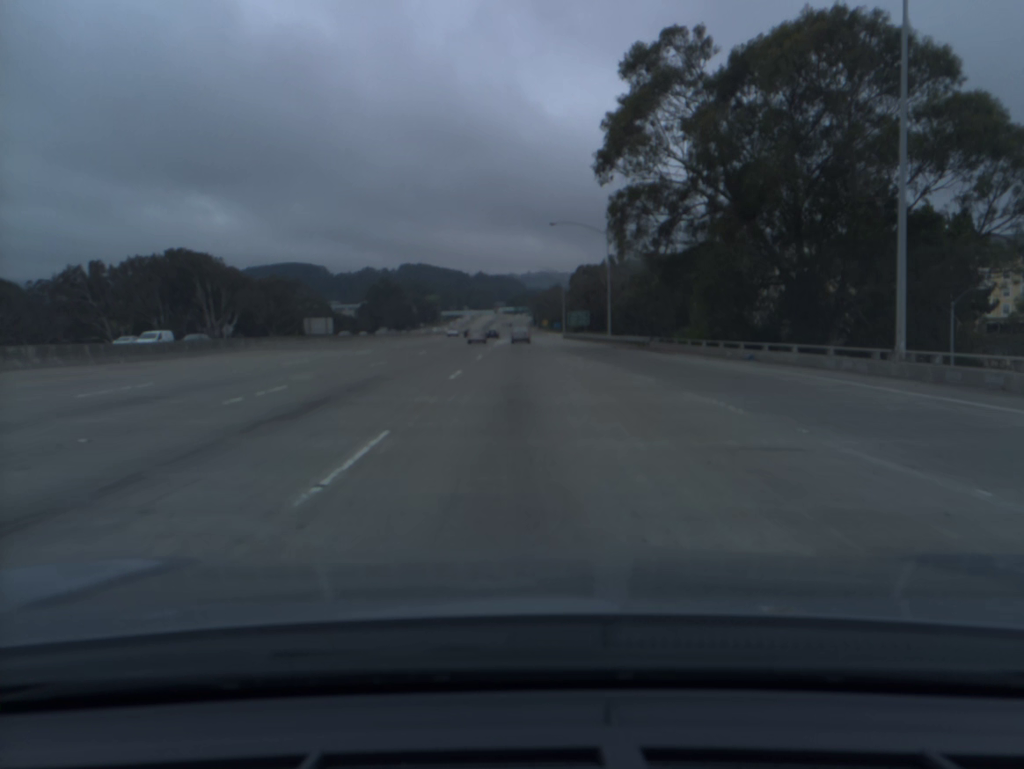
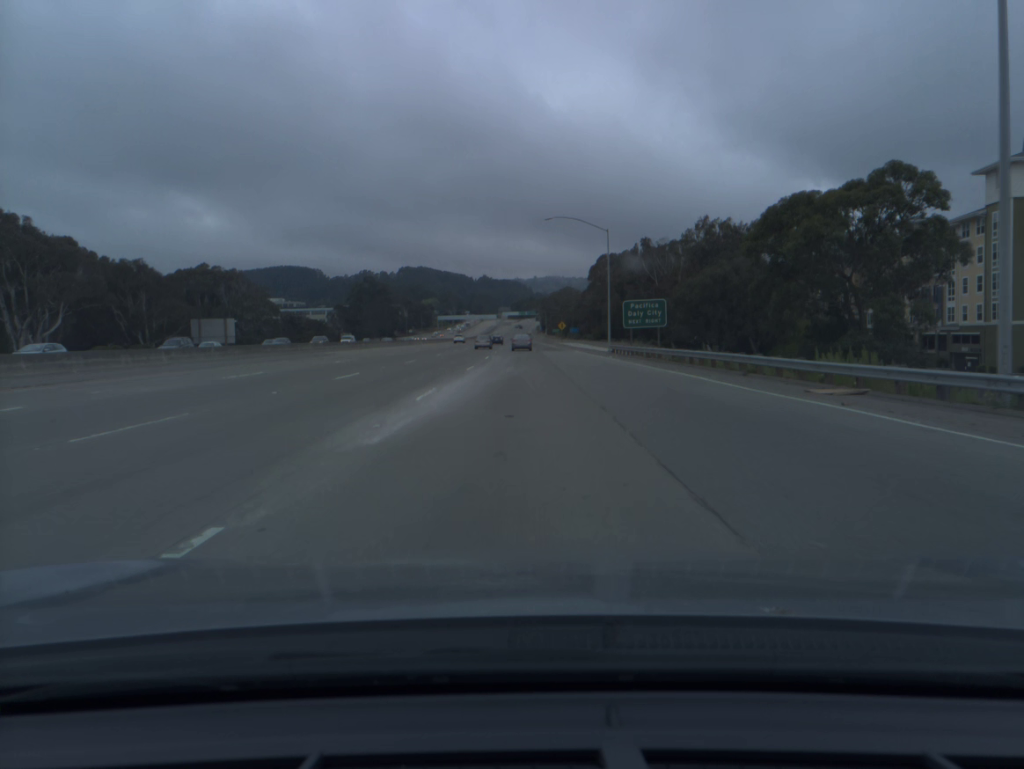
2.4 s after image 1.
(-0.1, +63.2) m; 0°
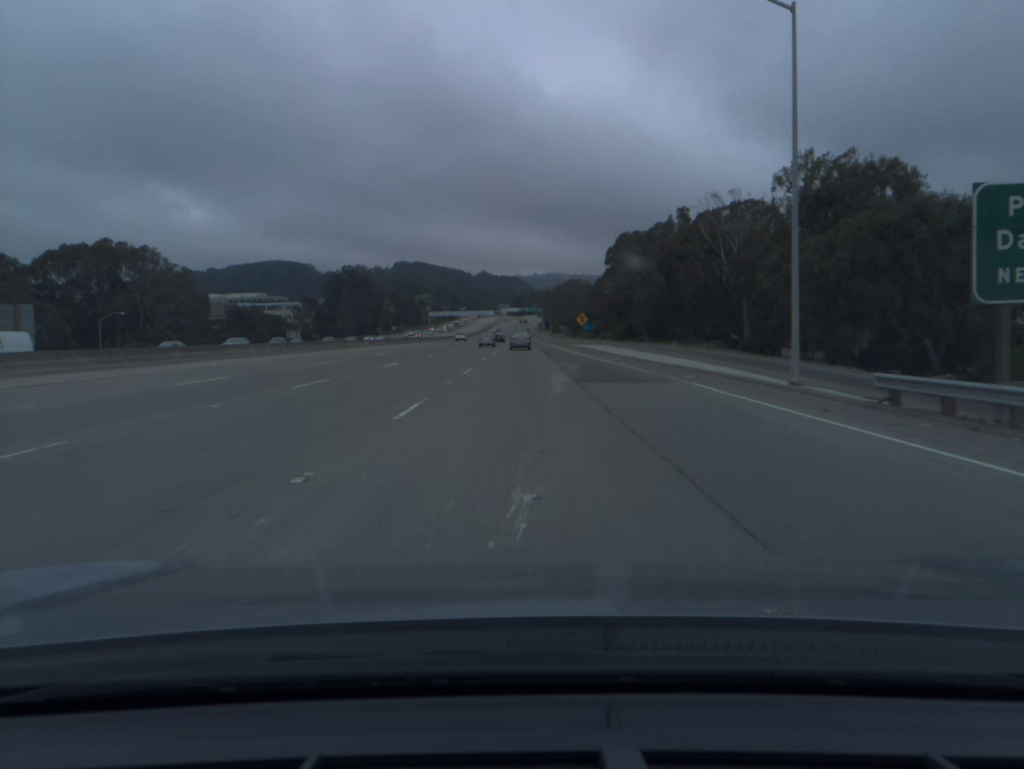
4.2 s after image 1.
(-0.1, +47.8) m; 0°
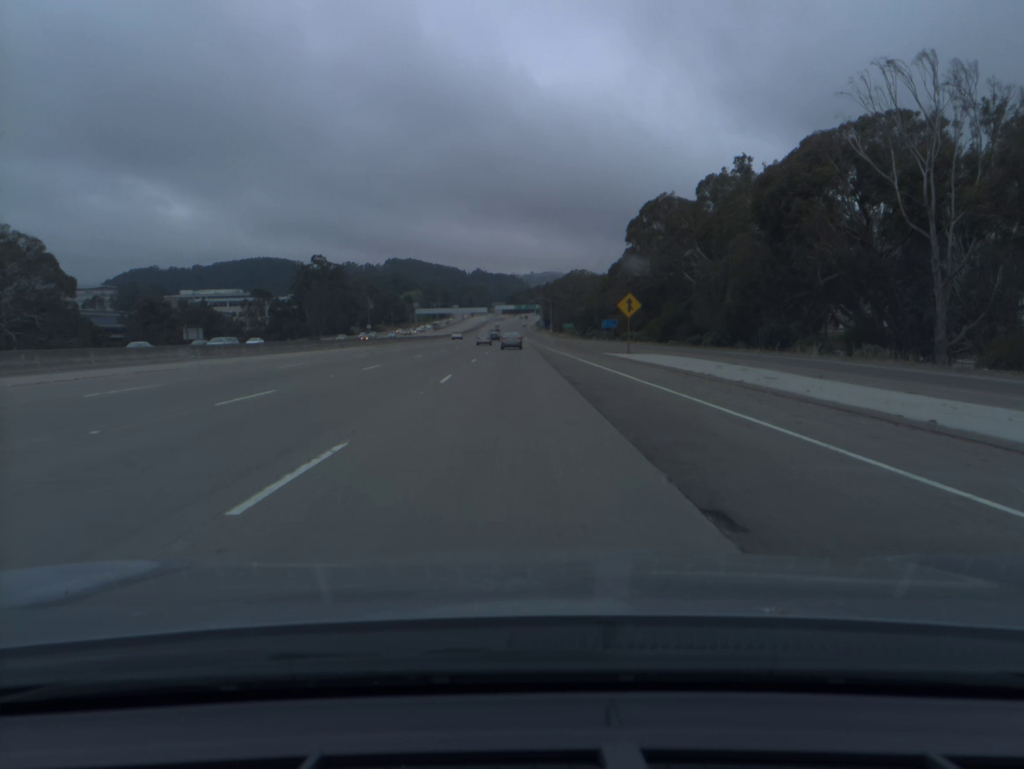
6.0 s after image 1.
(+0.2, +48.1) m; 0°
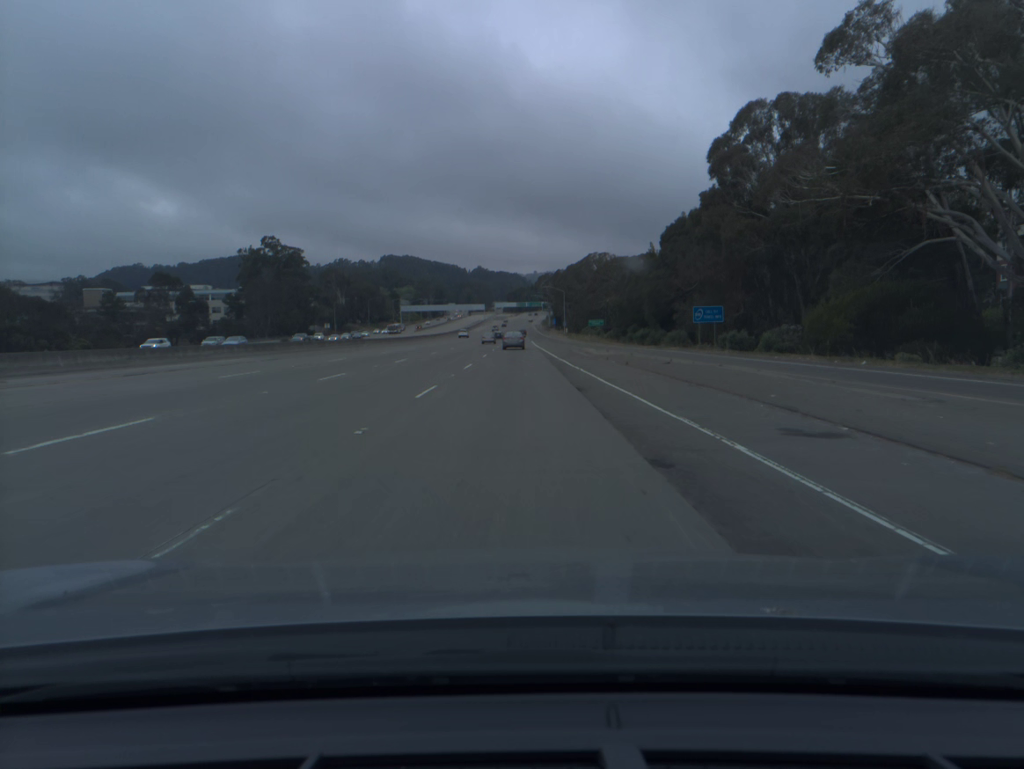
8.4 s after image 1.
(-0.2, +64.6) m; 0°
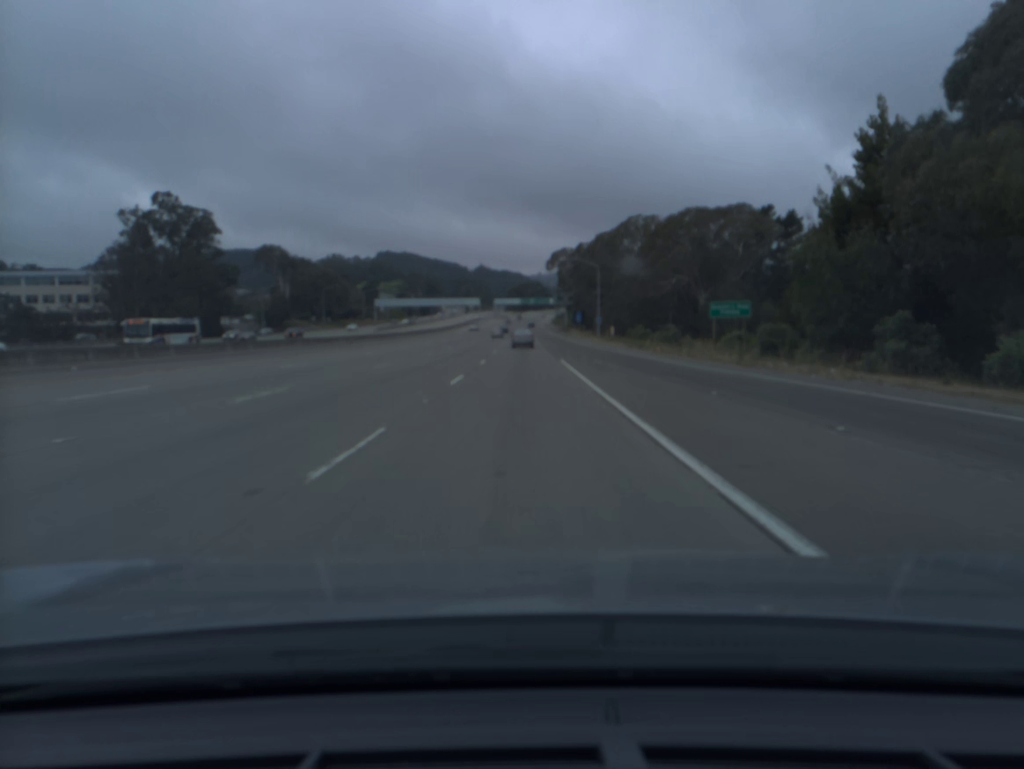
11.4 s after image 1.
(-0.3, +81.5) m; 0°
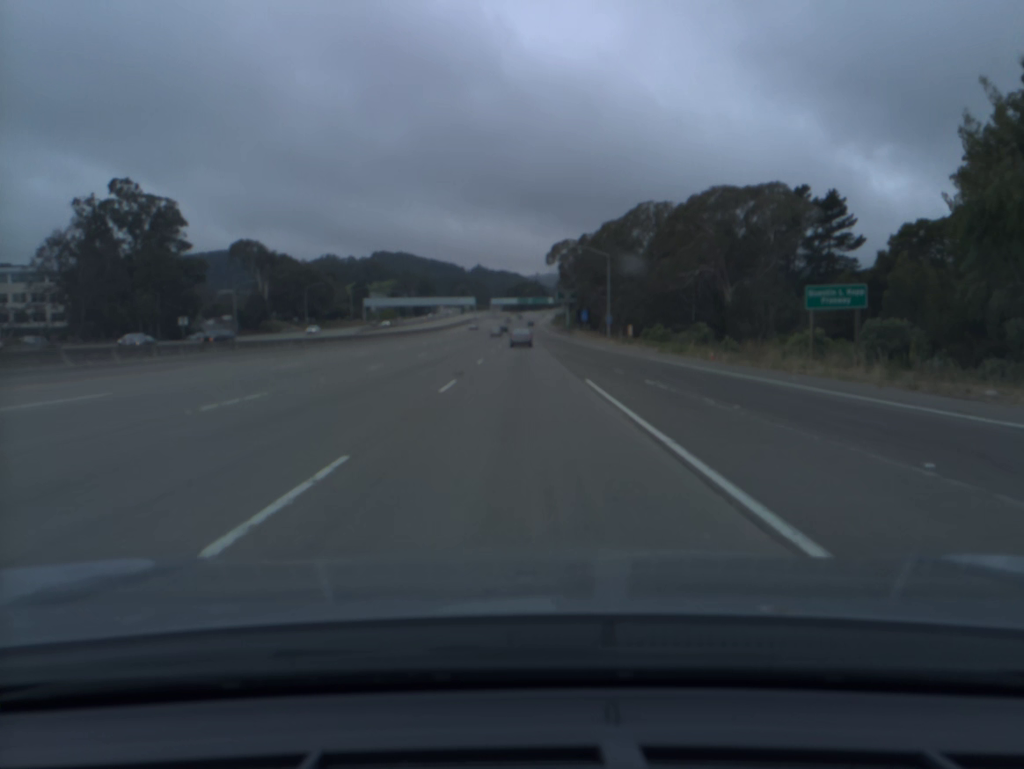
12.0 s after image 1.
(0.0, +16.4) m; 0°
